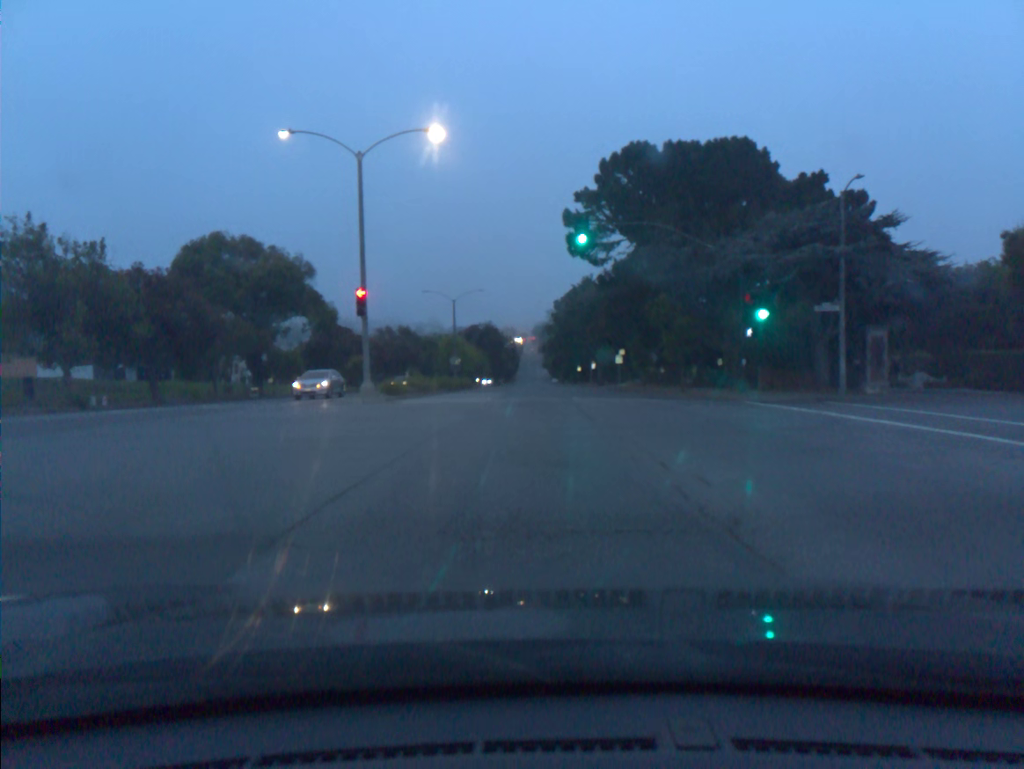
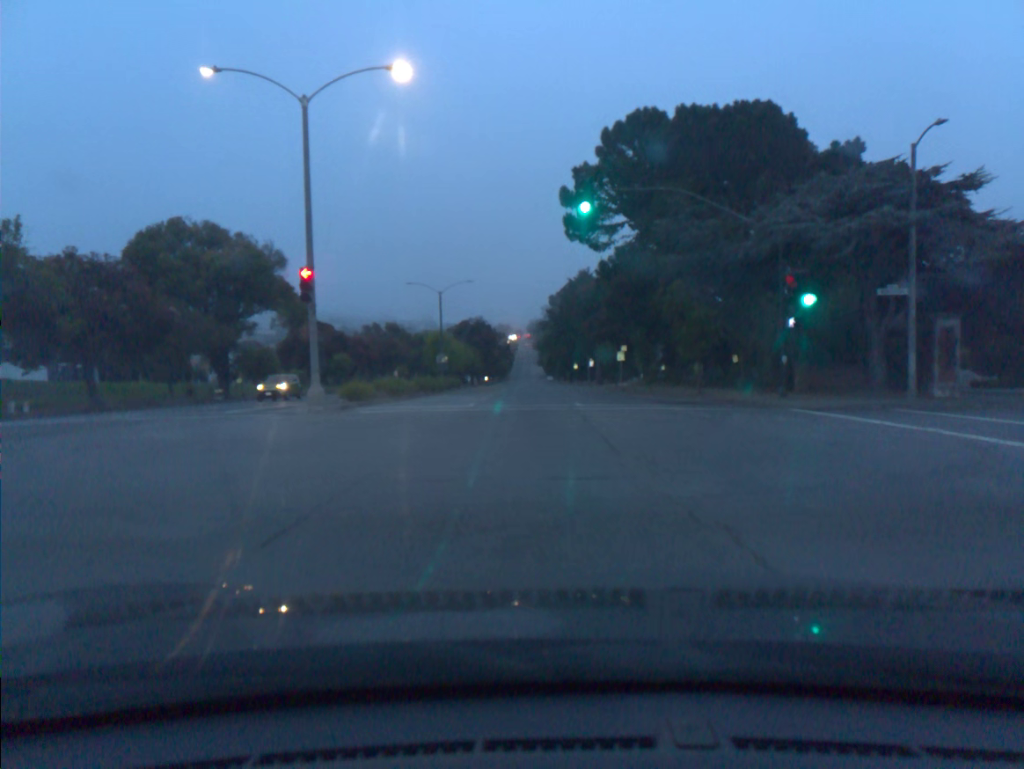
(0.0, +5.8) m; 0°
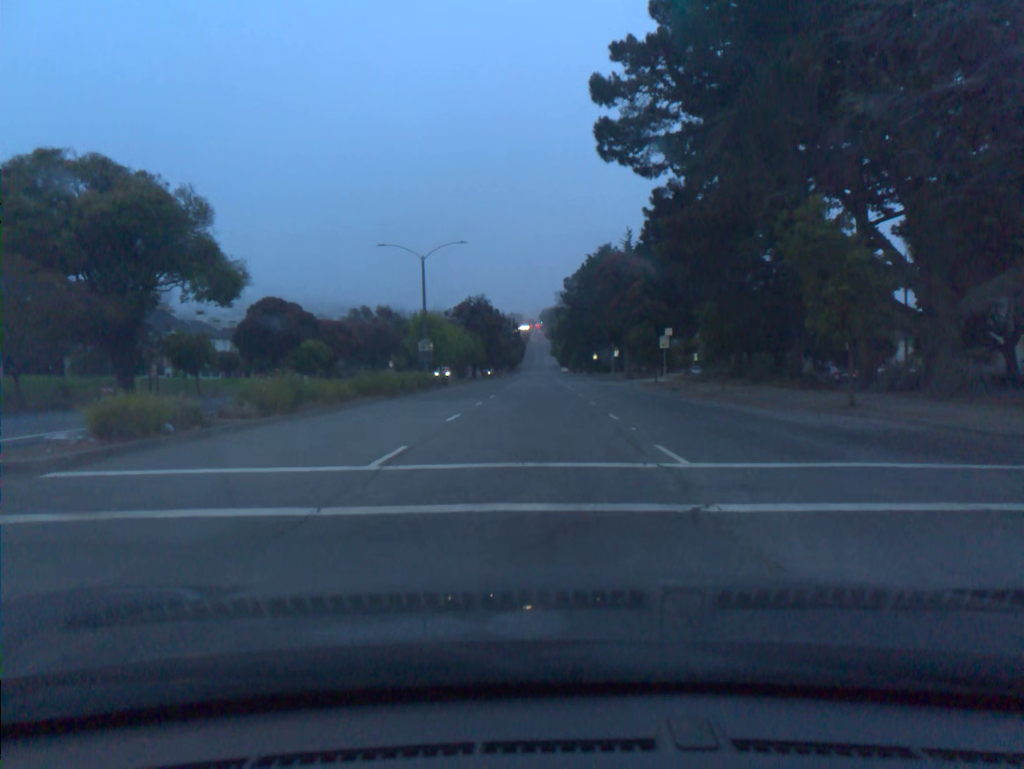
(-0.2, +16.6) m; -1°
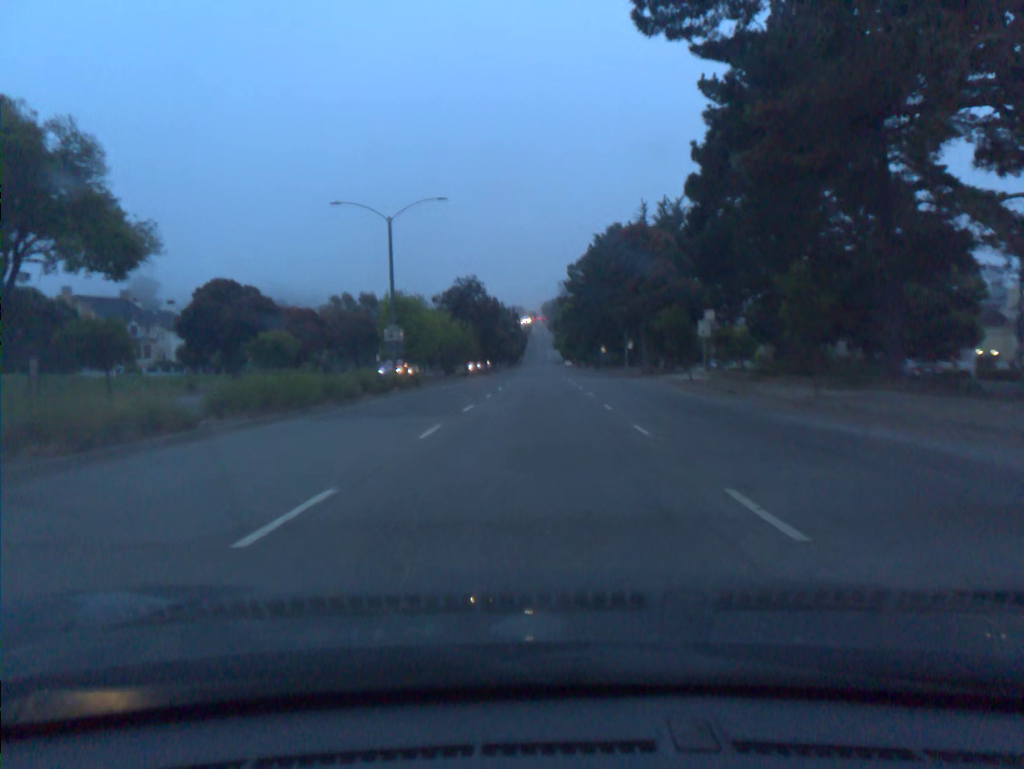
(0.0, +11.6) m; 0°
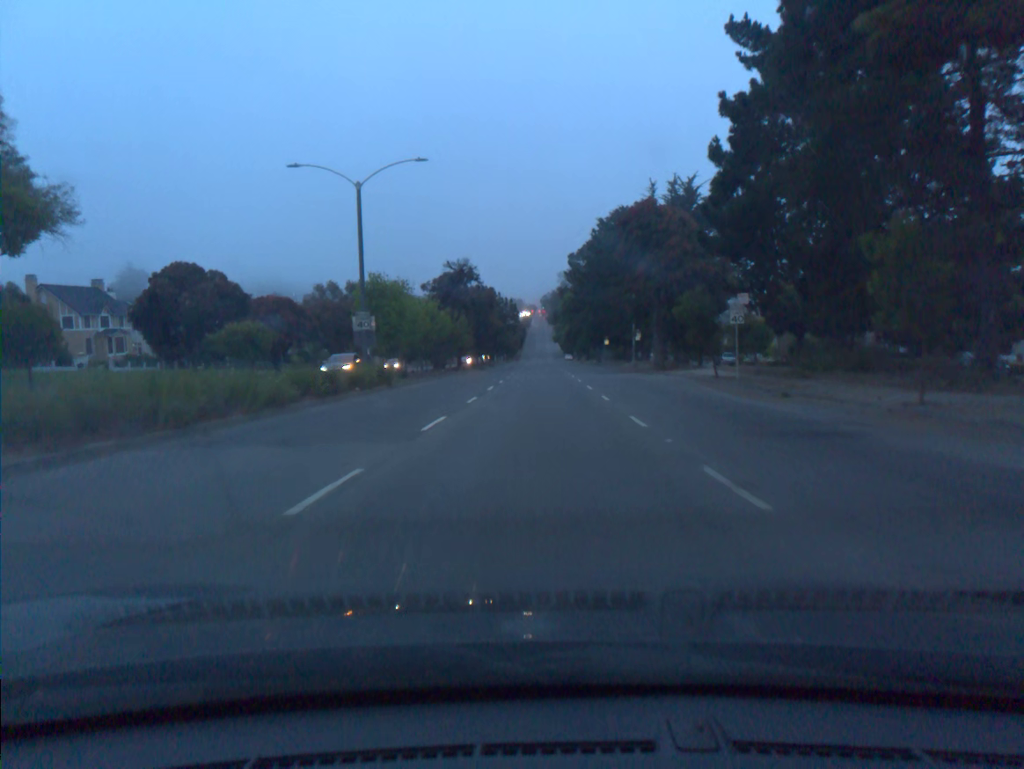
(0.0, +6.5) m; 0°
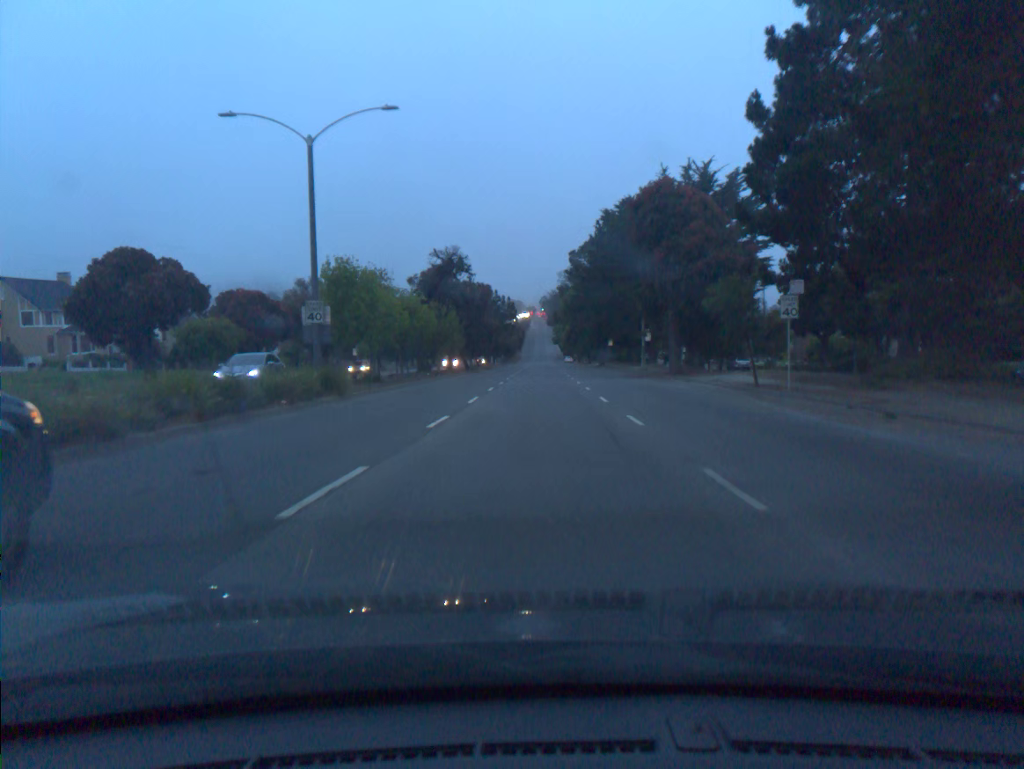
(0.0, +6.9) m; 0°
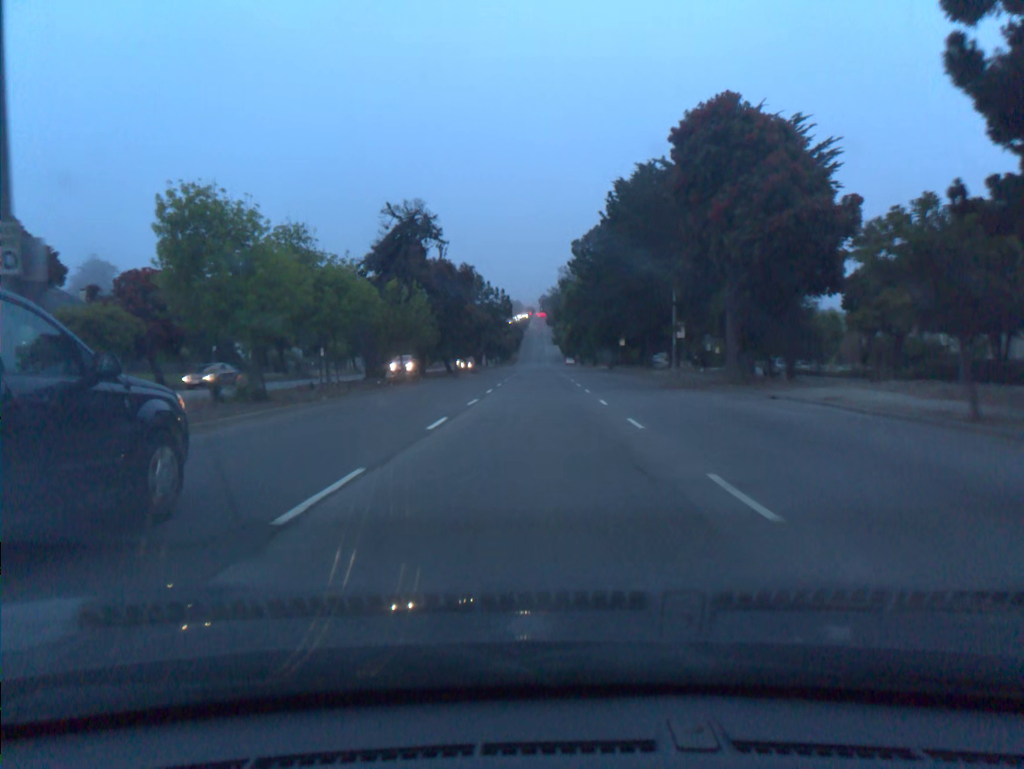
(0.0, +15.0) m; 0°
